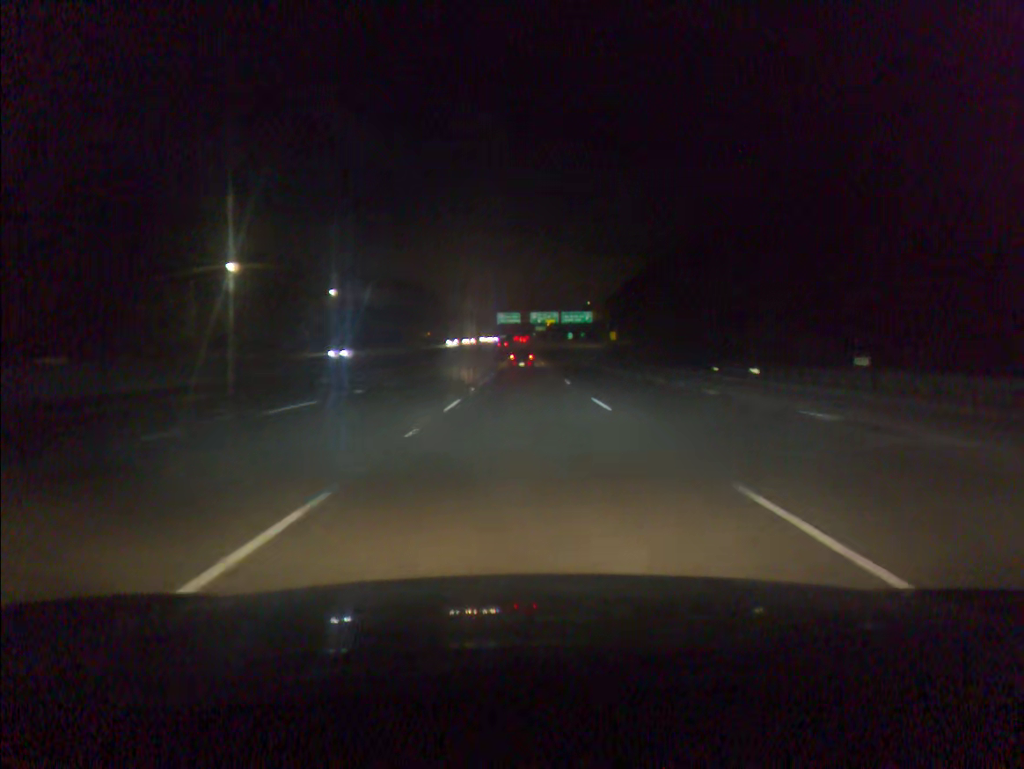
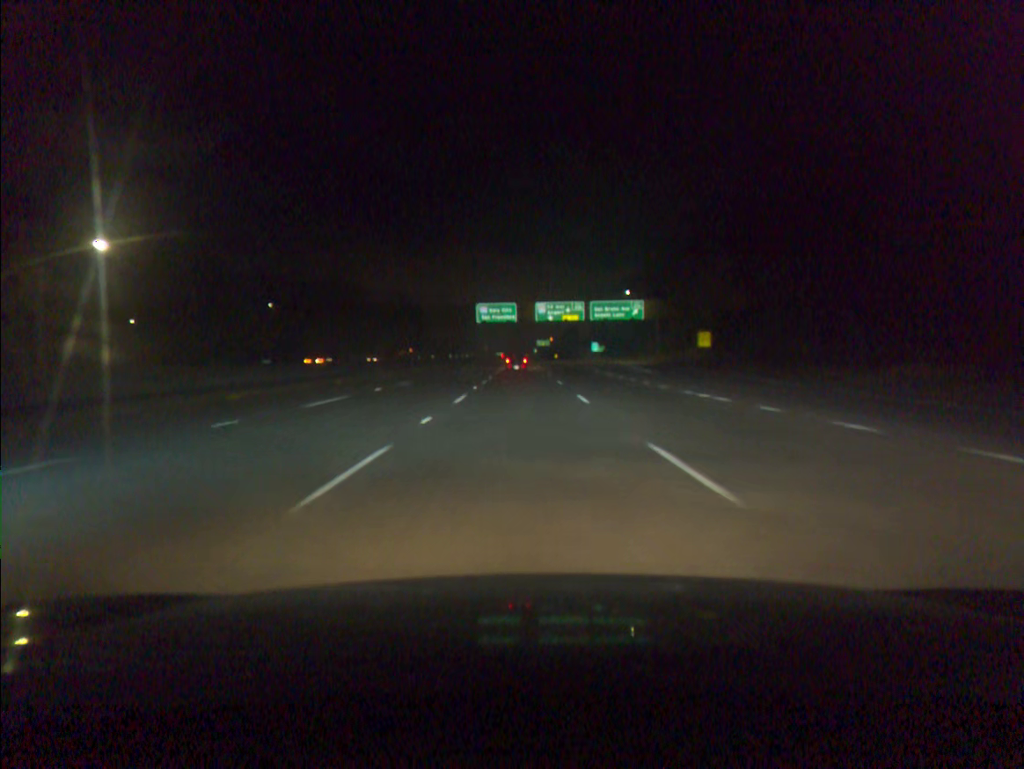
(+0.6, +83.5) m; 0°
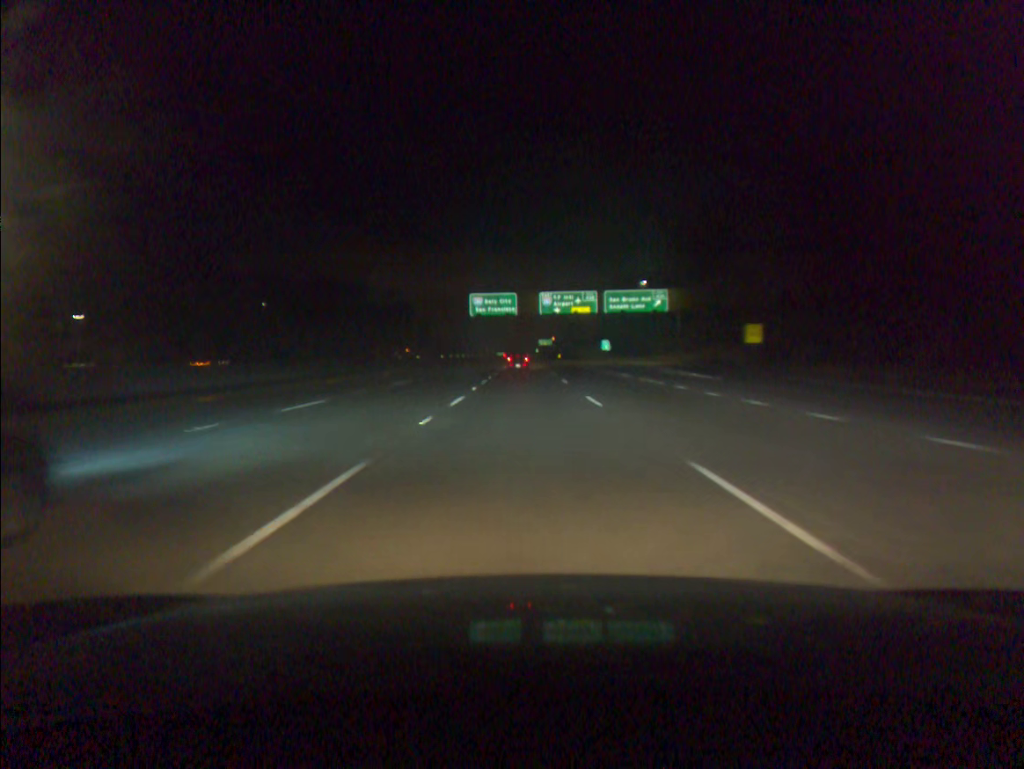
(0.0, +16.7) m; 0°
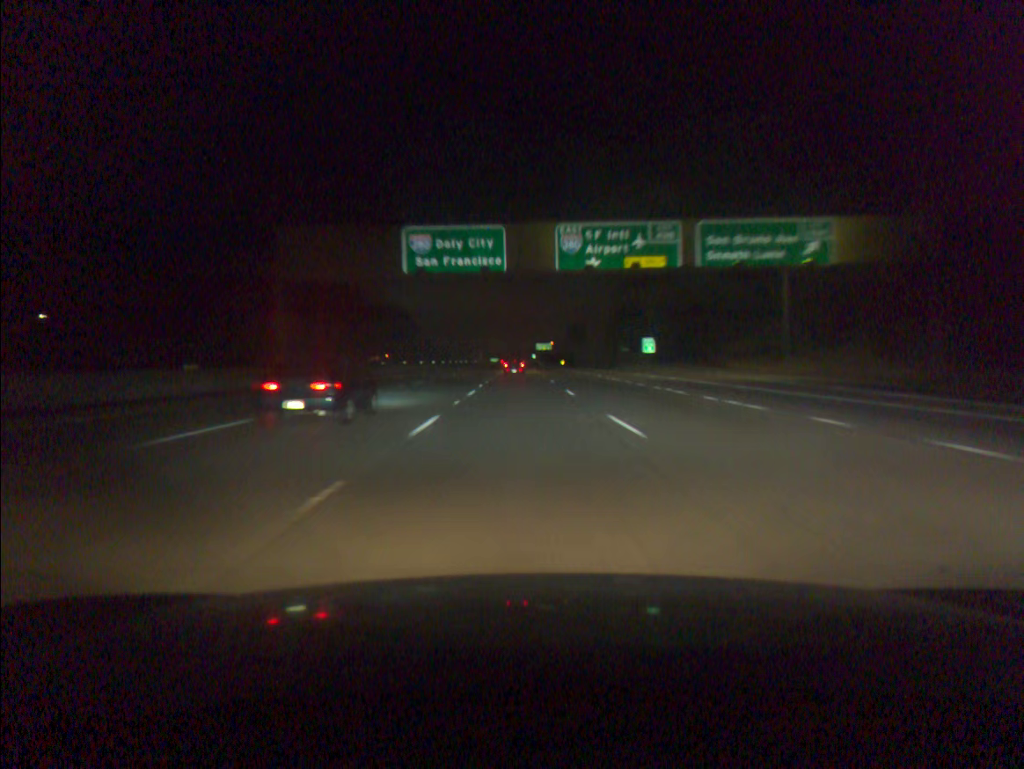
(+0.2, +50.5) m; 0°
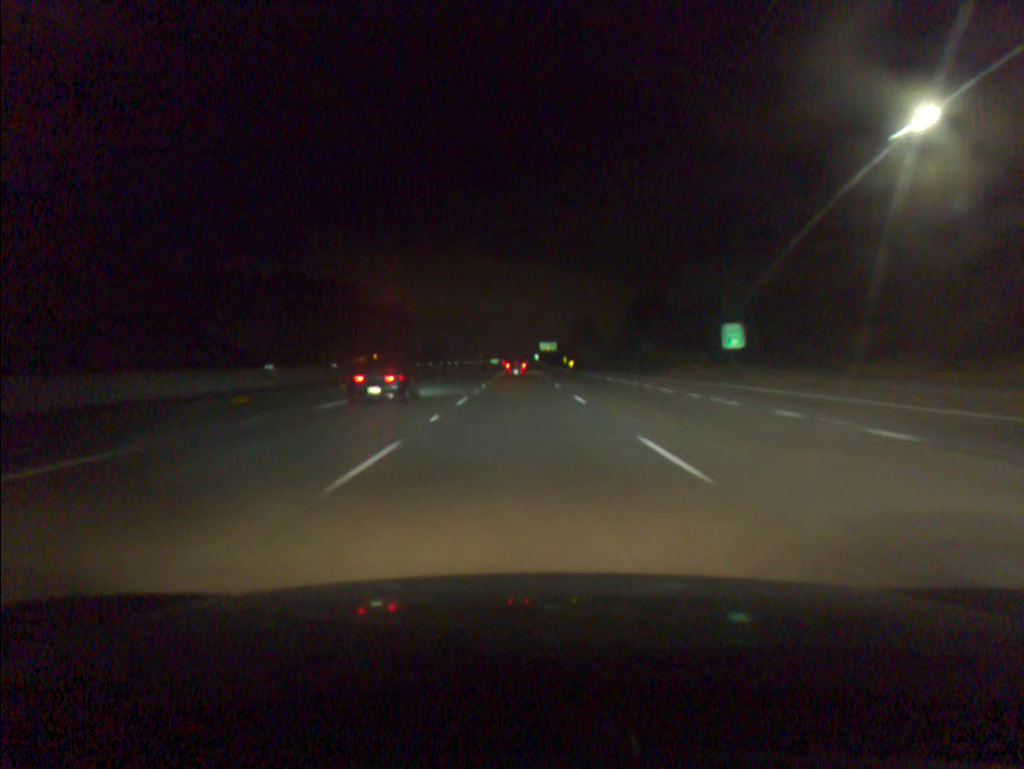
(0.0, +34.1) m; 0°
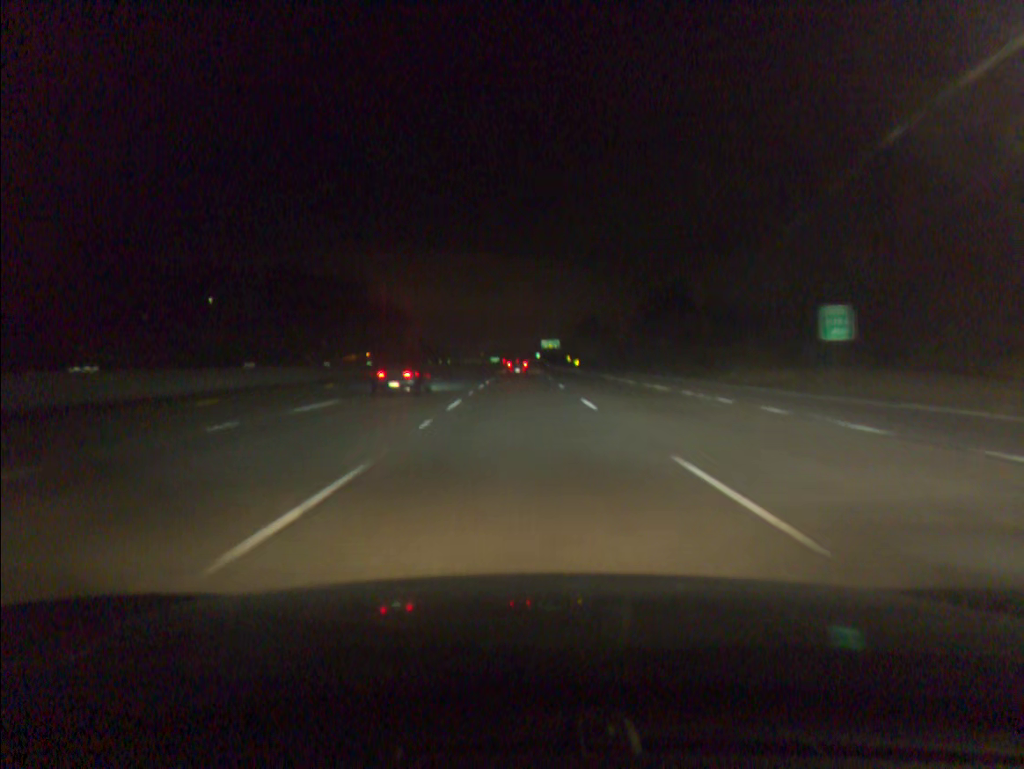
(0.0, +17.2) m; 0°
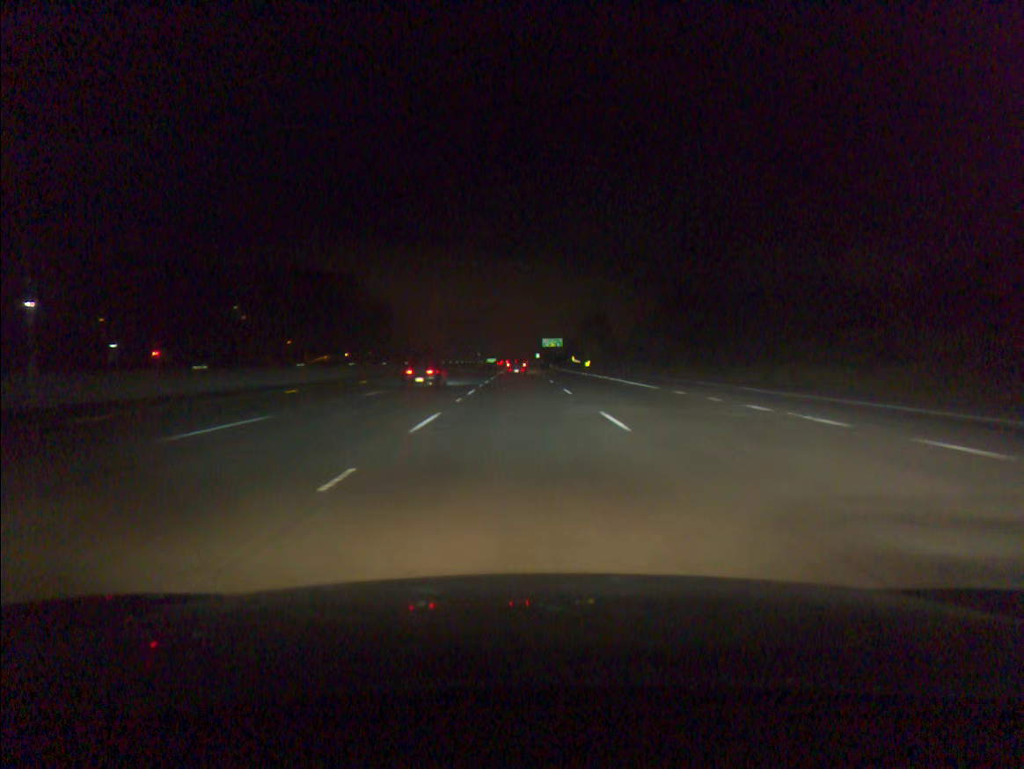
(0.0, +34.9) m; 0°
